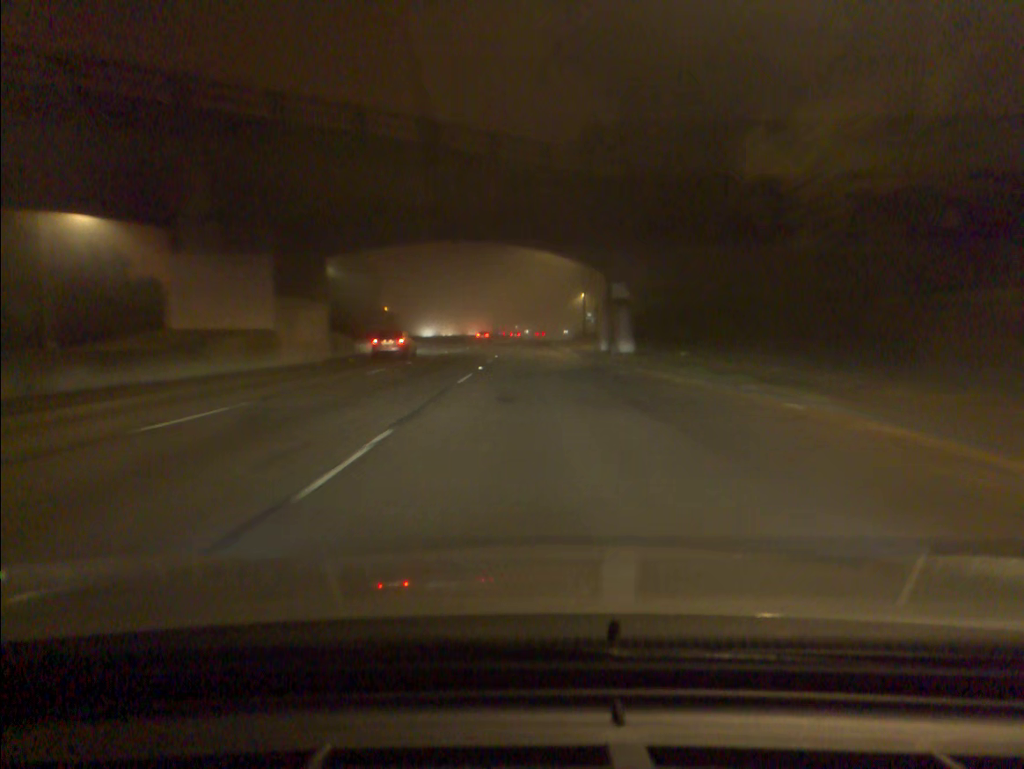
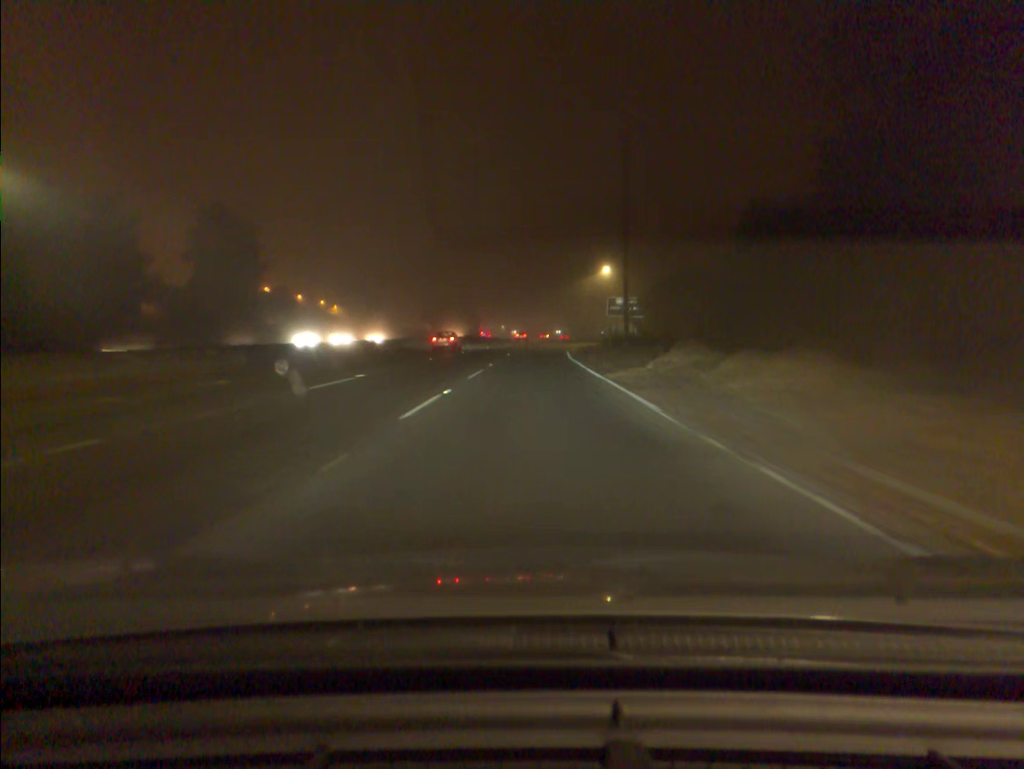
(+0.5, +64.5) m; +1°
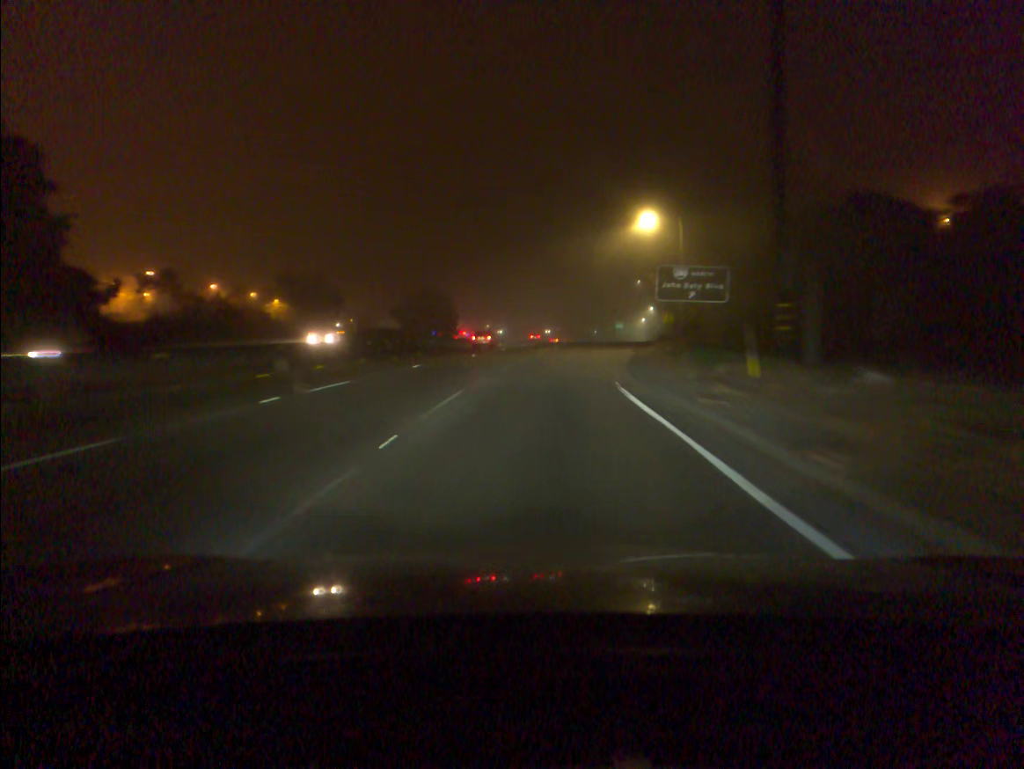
(+0.3, +38.8) m; +1°
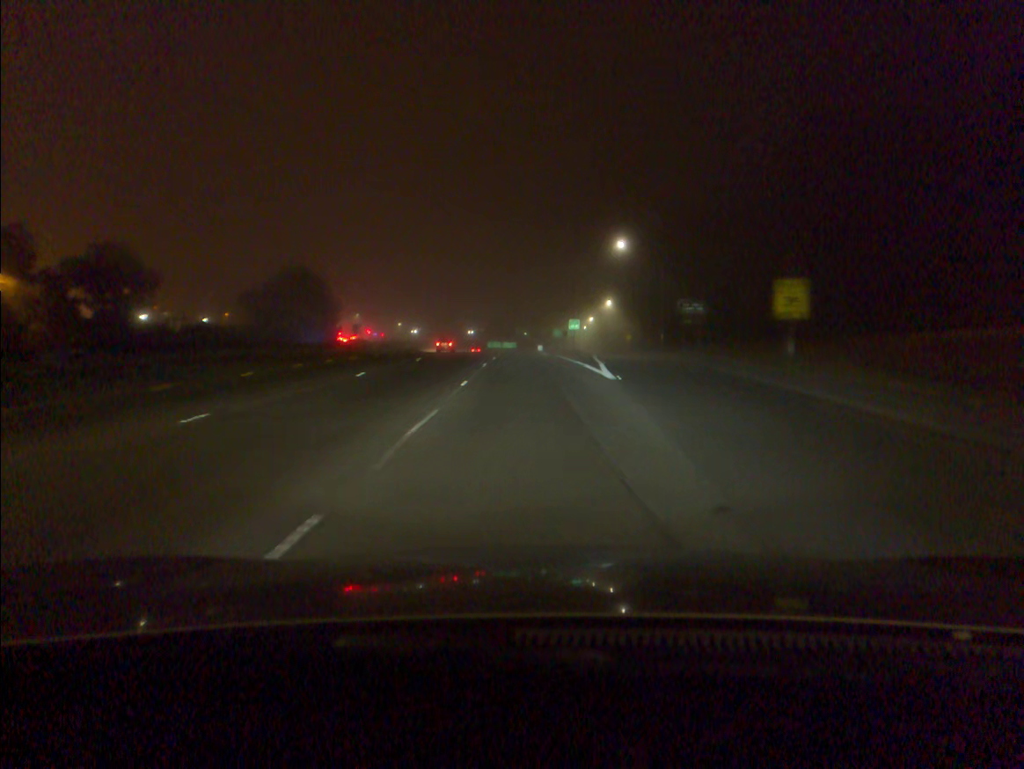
(+3.5, +64.9) m; +5°
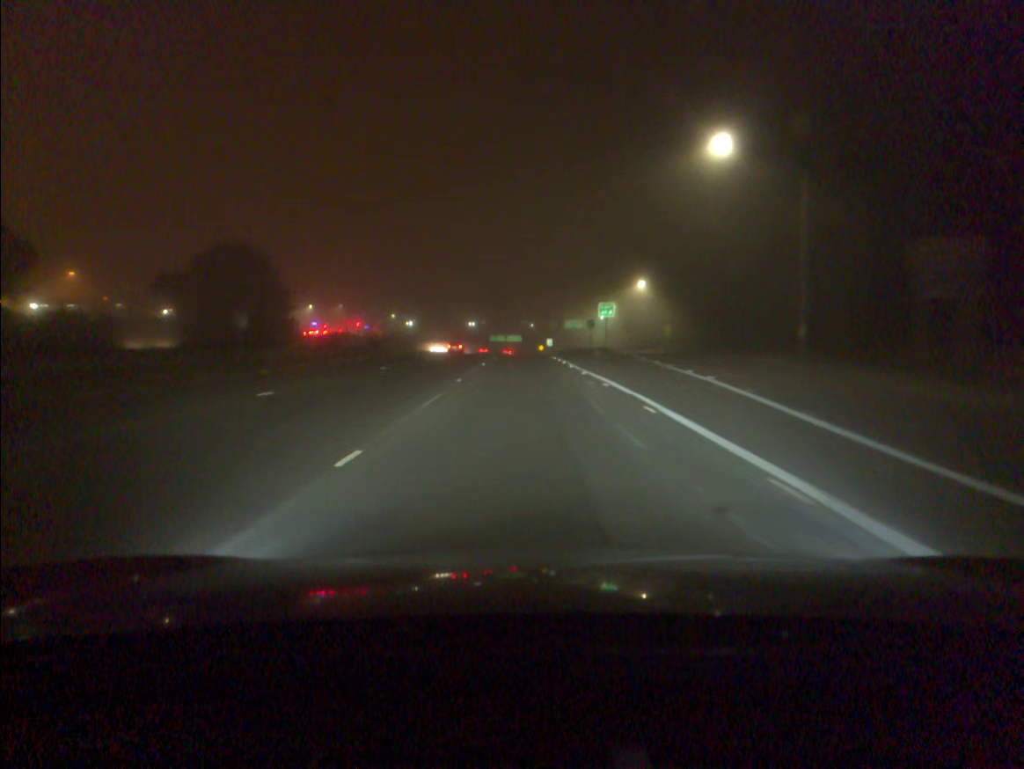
(-0.1, +38.8) m; -1°
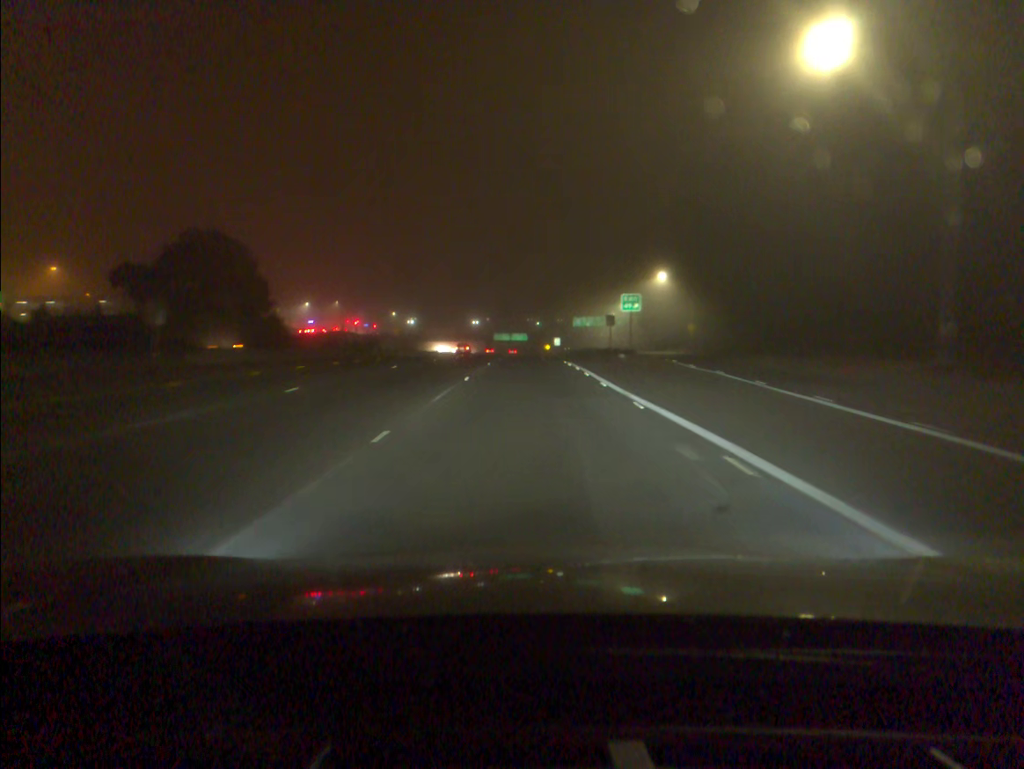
(0.0, +12.9) m; 0°
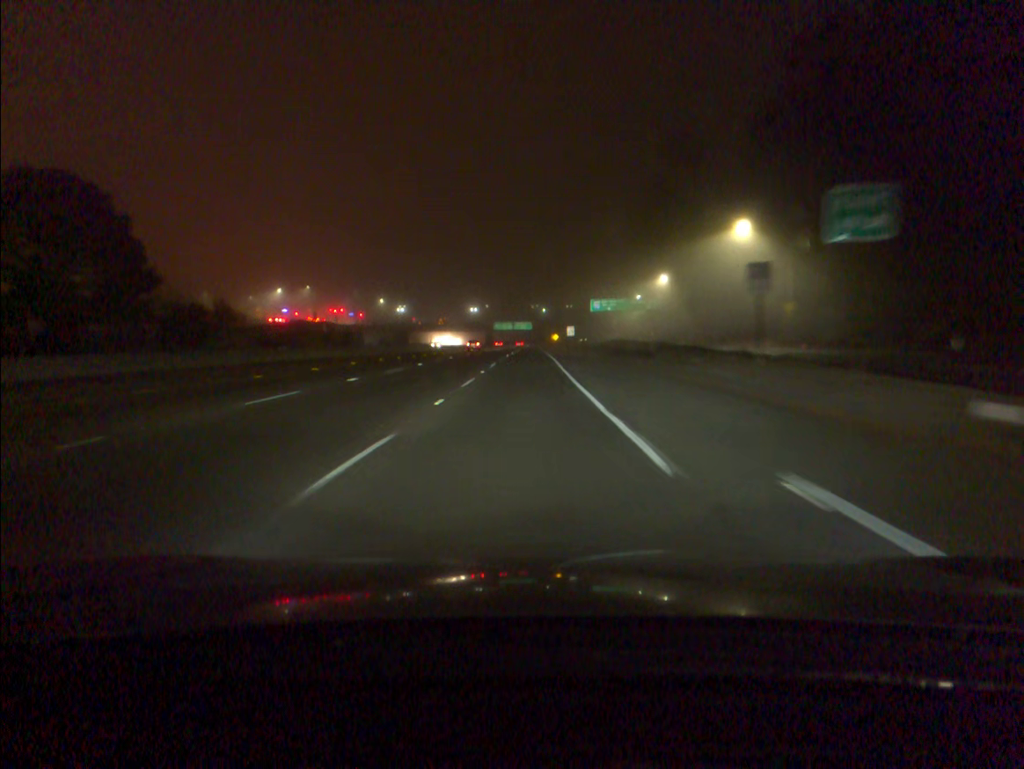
(-0.1, +38.8) m; 0°
